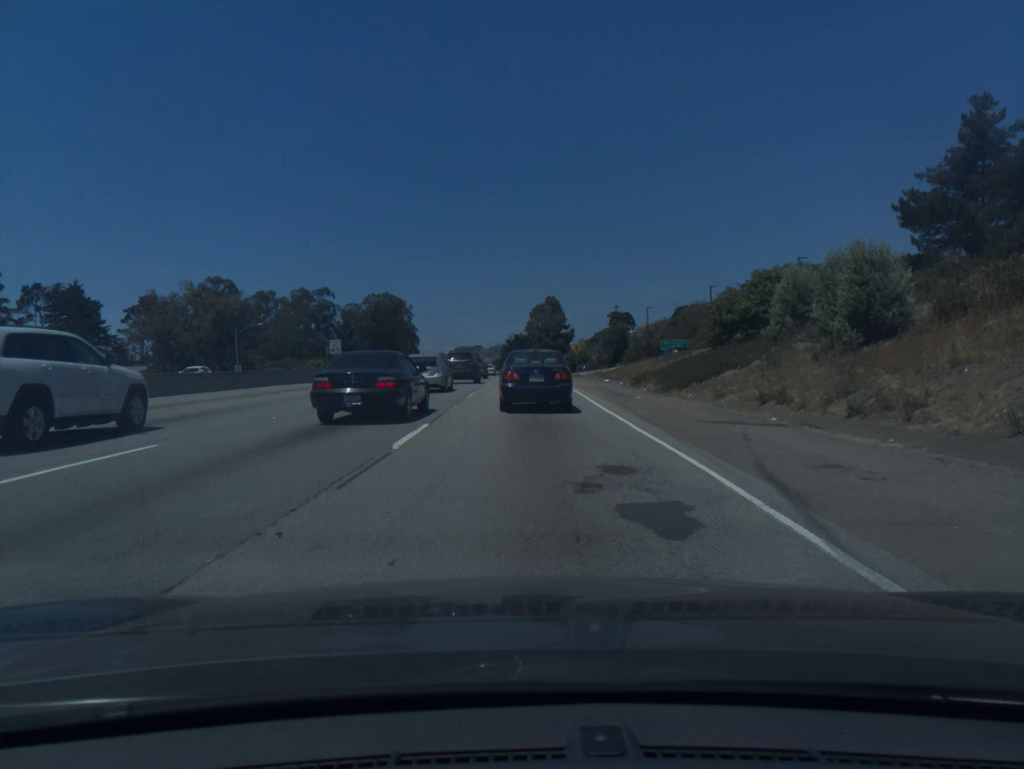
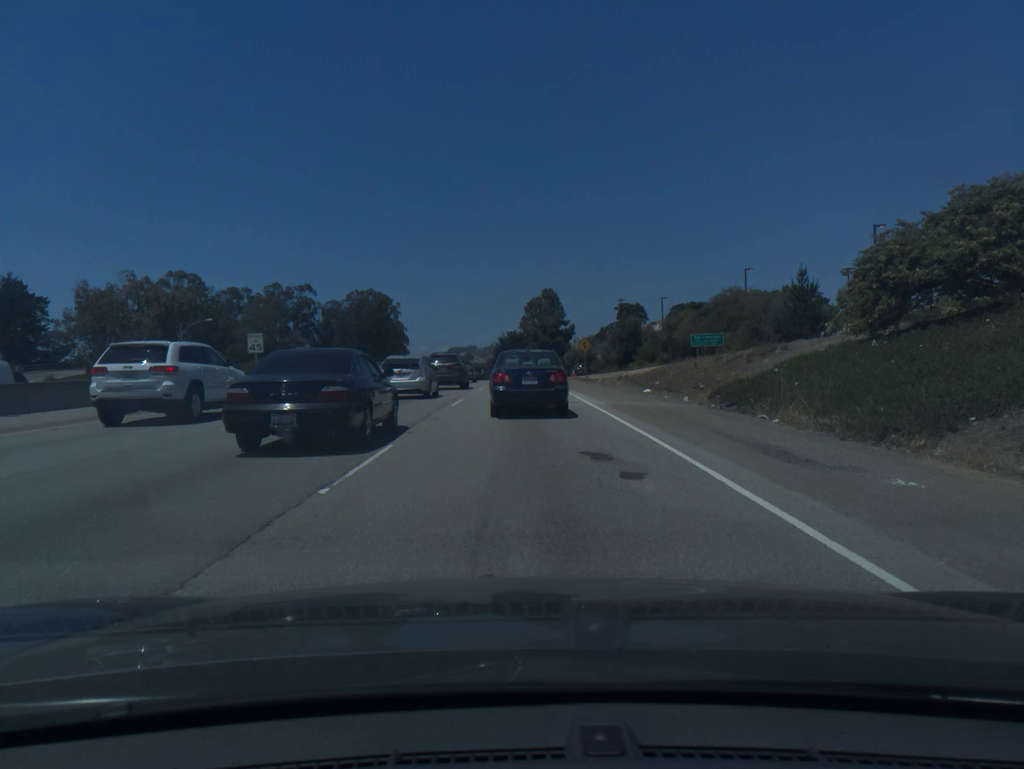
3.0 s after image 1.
(+0.1, +18.1) m; +1°
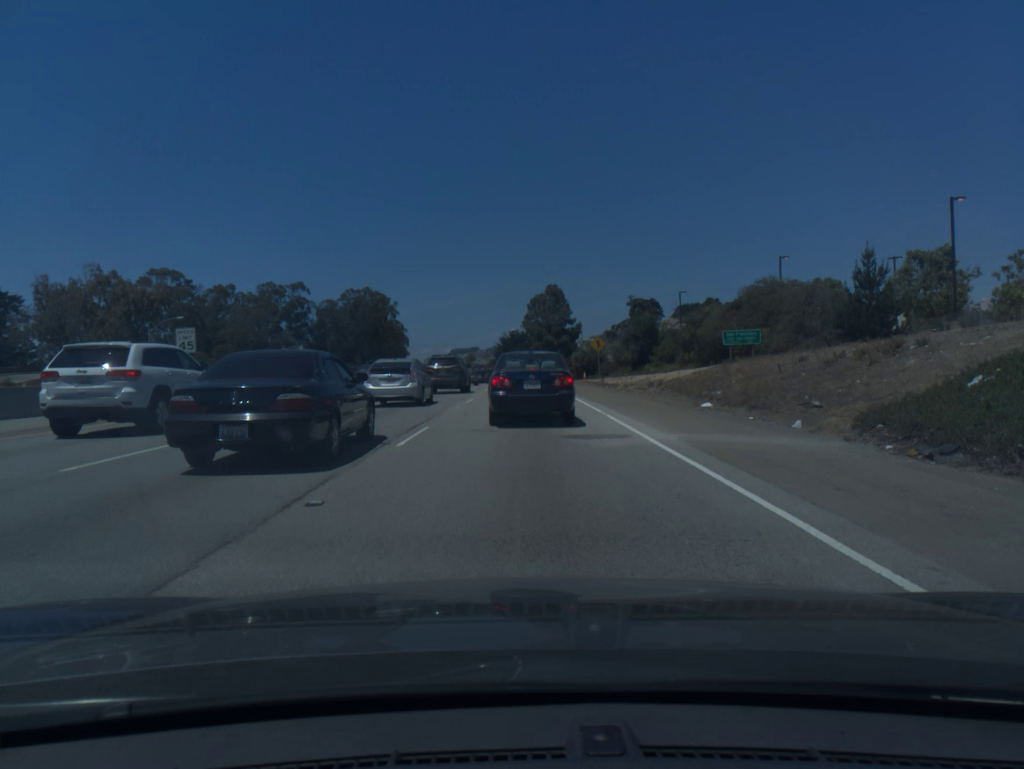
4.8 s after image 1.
(-0.1, +10.0) m; -1°
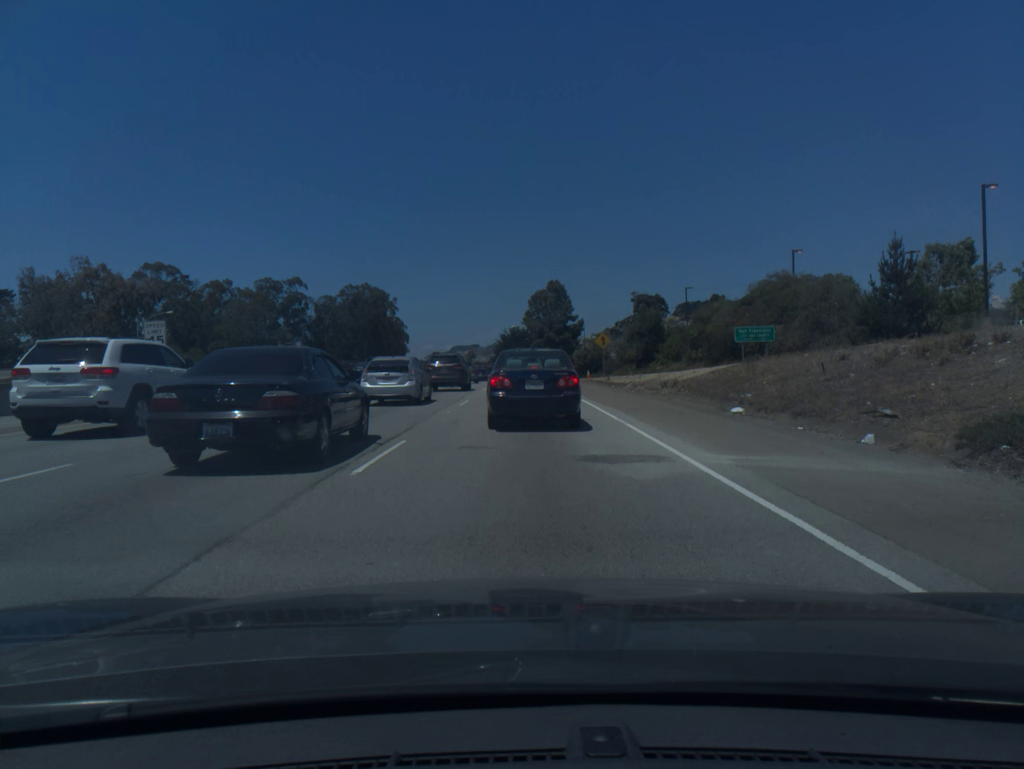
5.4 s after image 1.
(0.0, +3.2) m; 0°
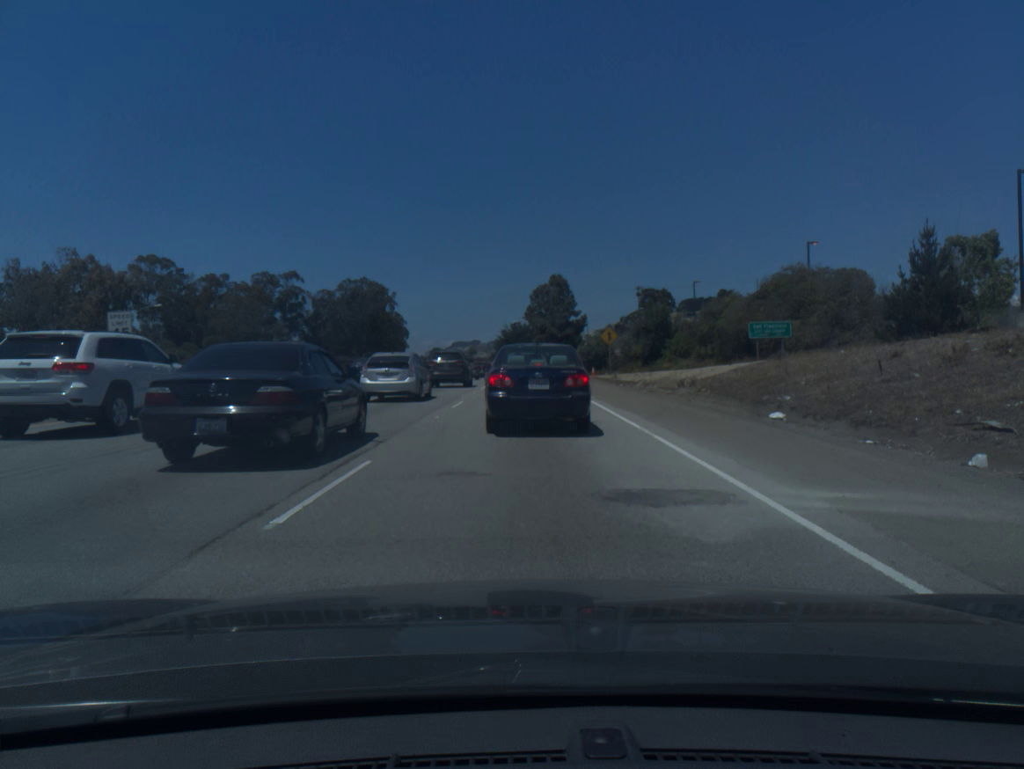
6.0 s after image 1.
(0.0, +2.9) m; 0°
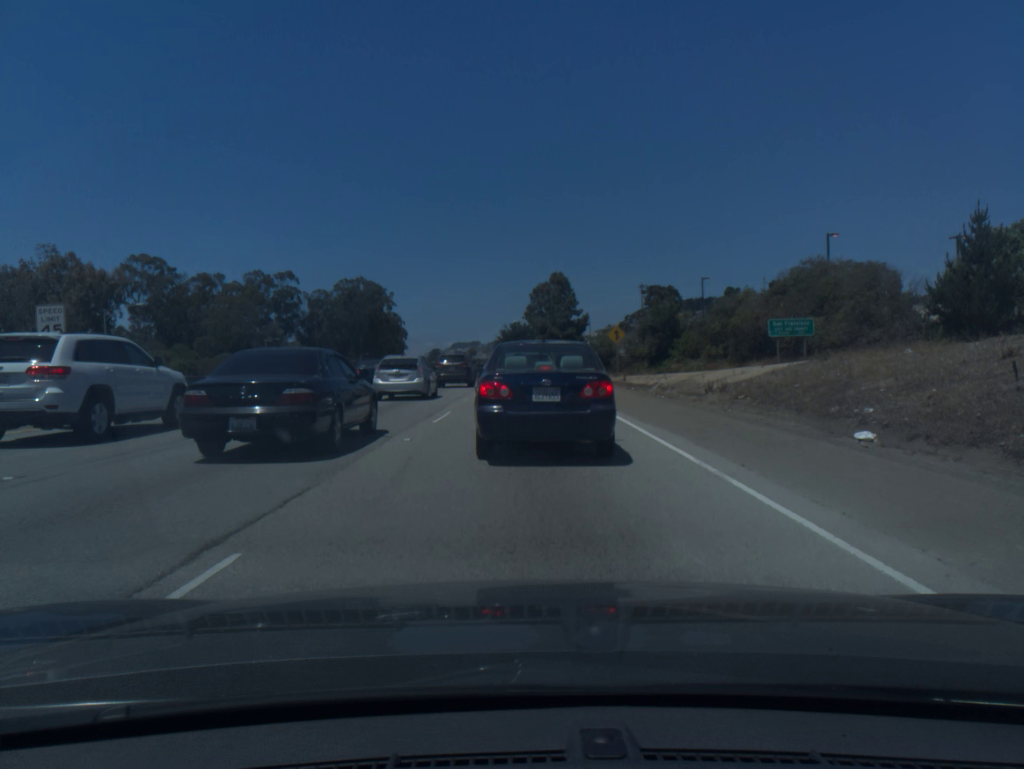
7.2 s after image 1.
(0.0, +4.4) m; 0°
